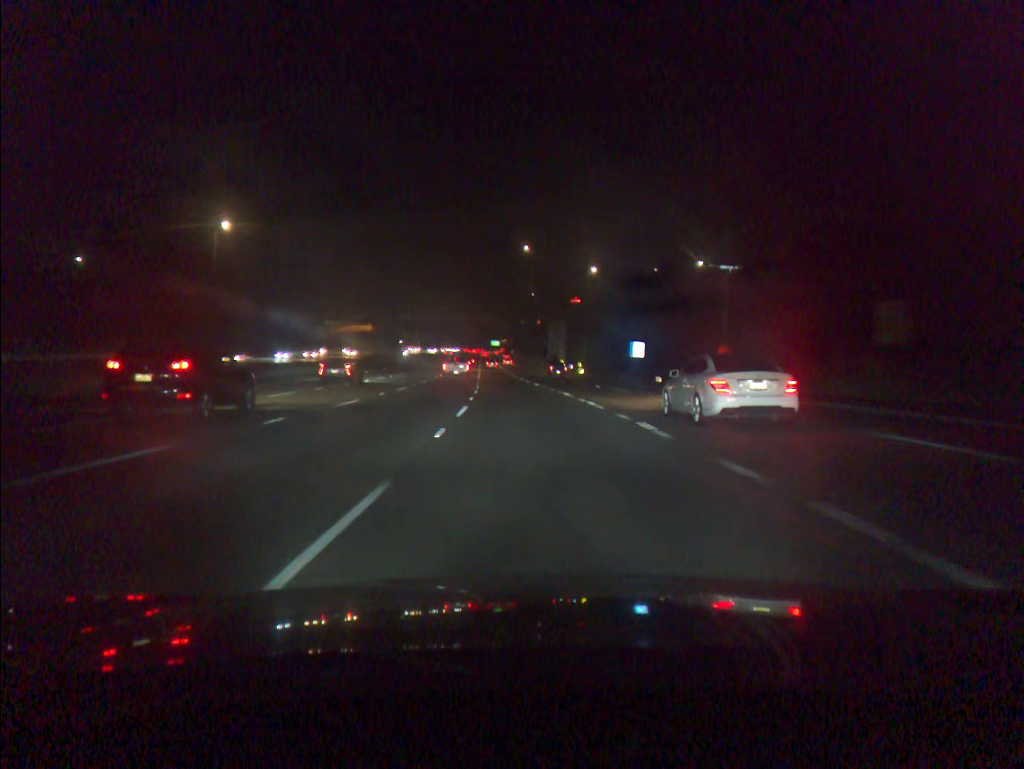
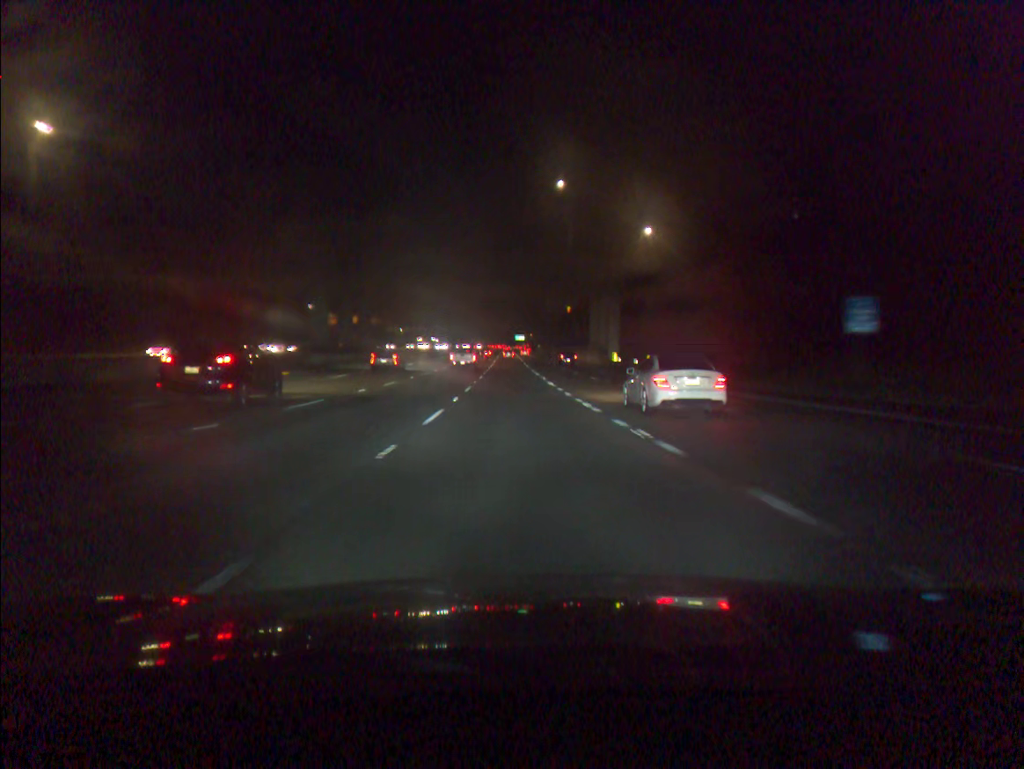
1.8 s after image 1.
(-0.9, +47.2) m; -2°
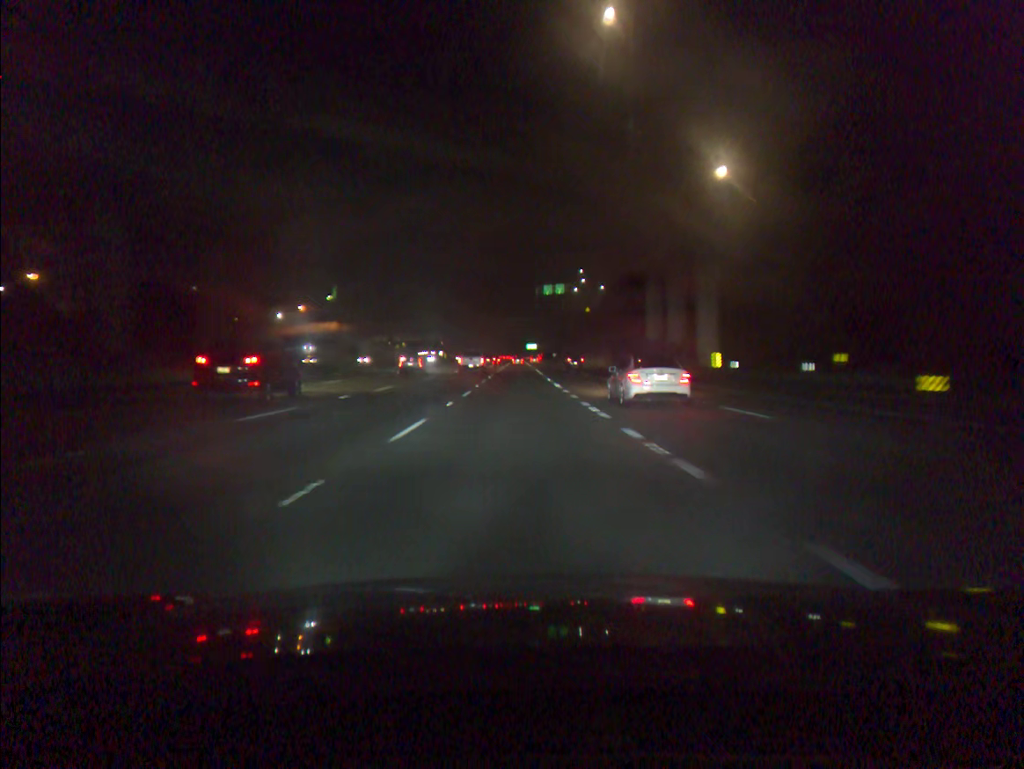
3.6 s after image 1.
(-0.4, +47.1) m; -1°
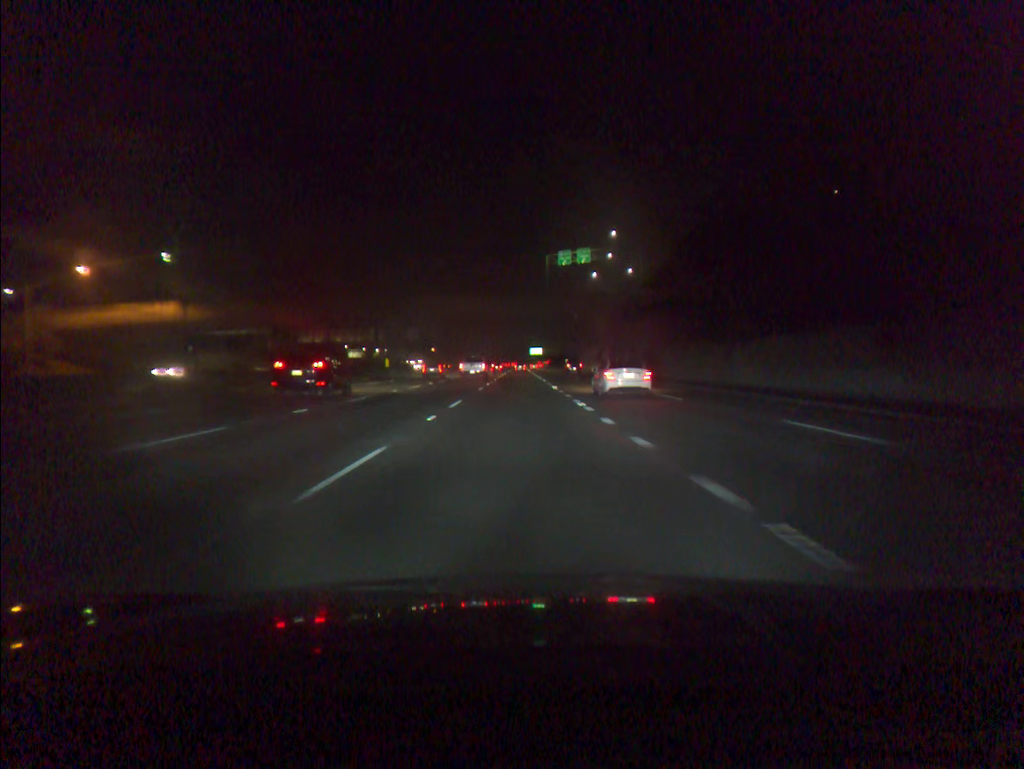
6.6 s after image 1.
(-0.1, +77.6) m; 0°
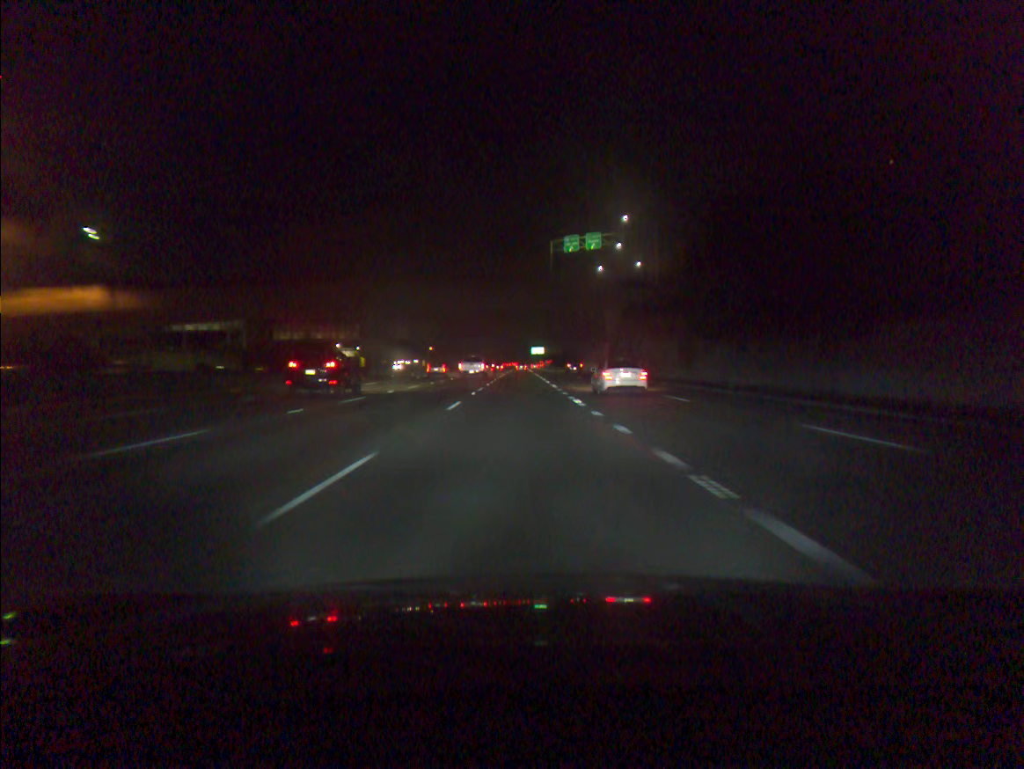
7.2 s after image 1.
(0.0, +15.5) m; 0°
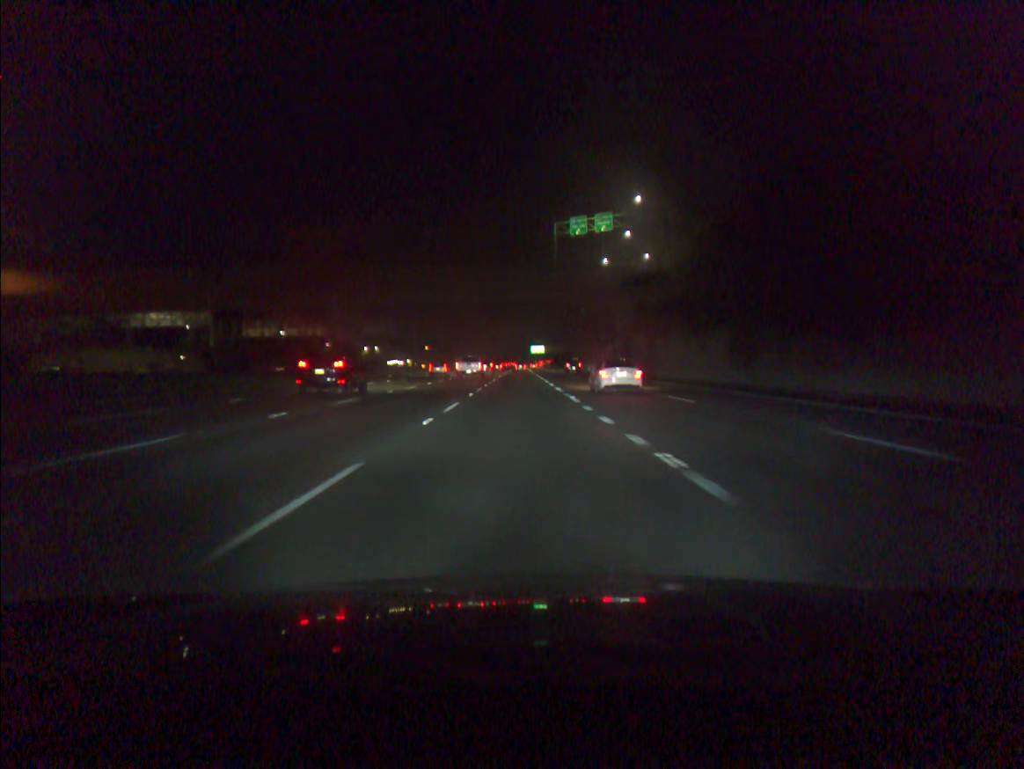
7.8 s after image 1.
(0.0, +15.5) m; 0°
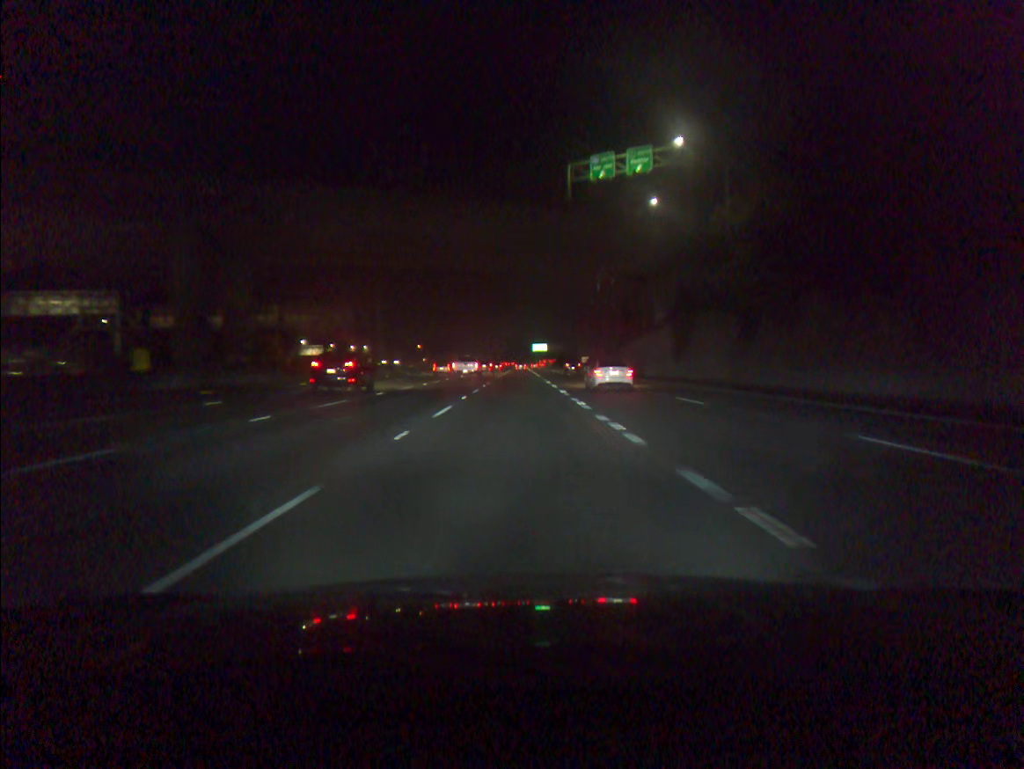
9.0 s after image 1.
(0.0, +31.2) m; 0°
